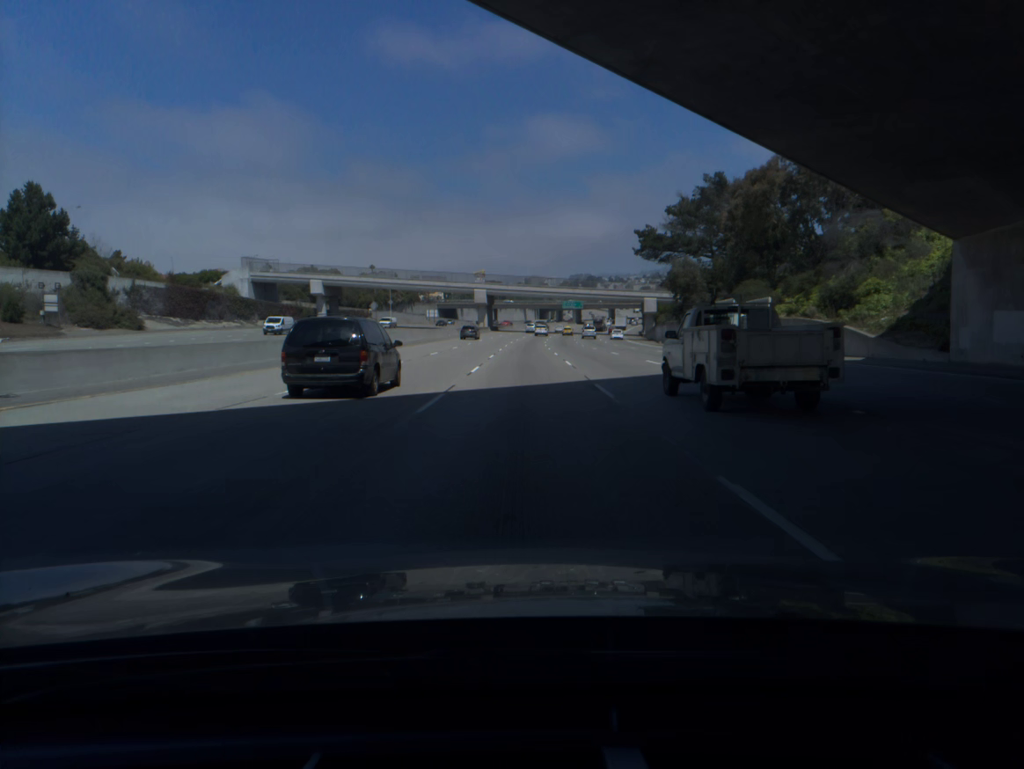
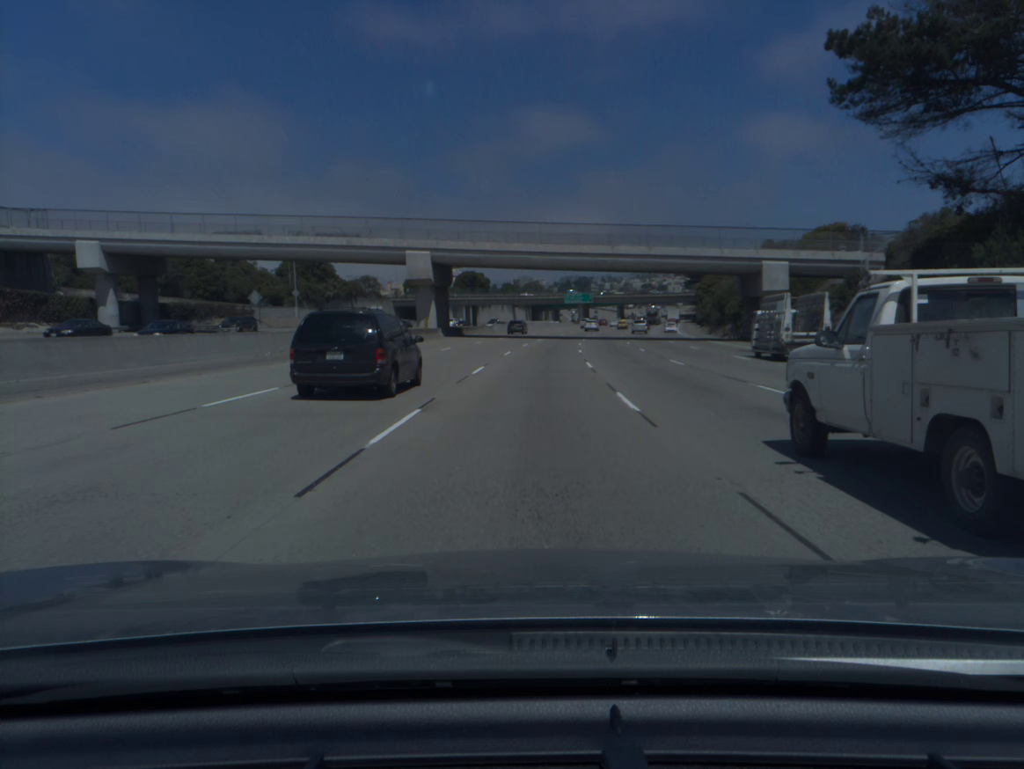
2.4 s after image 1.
(+0.1, +75.0) m; +1°
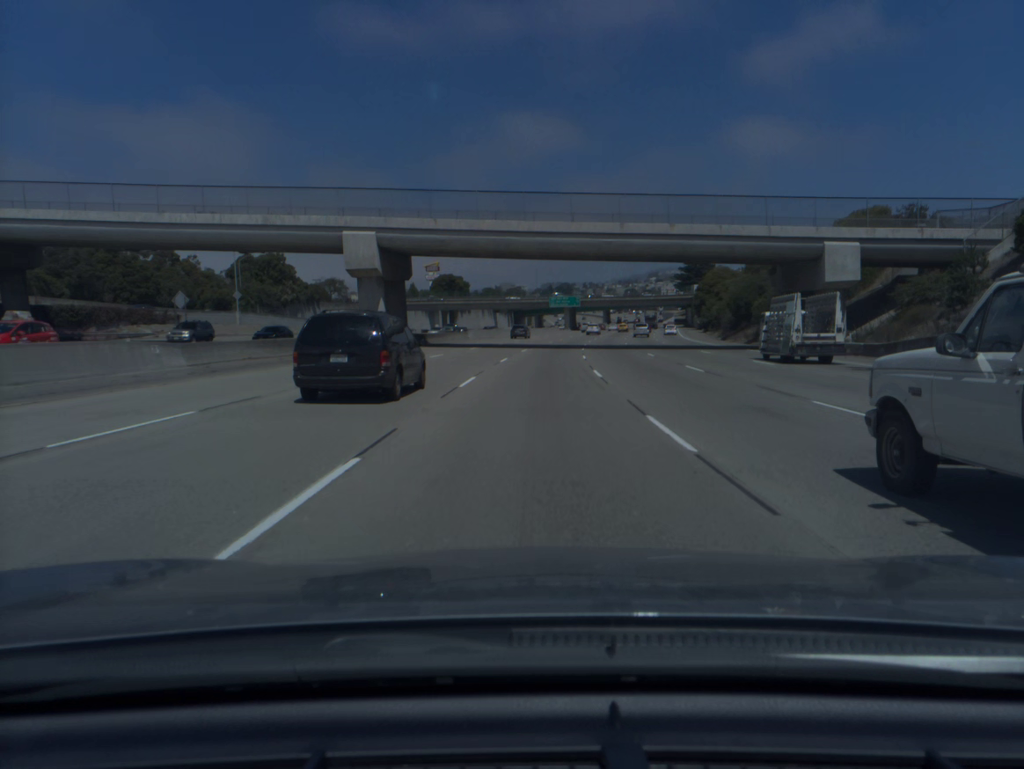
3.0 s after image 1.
(+0.2, +18.7) m; +1°
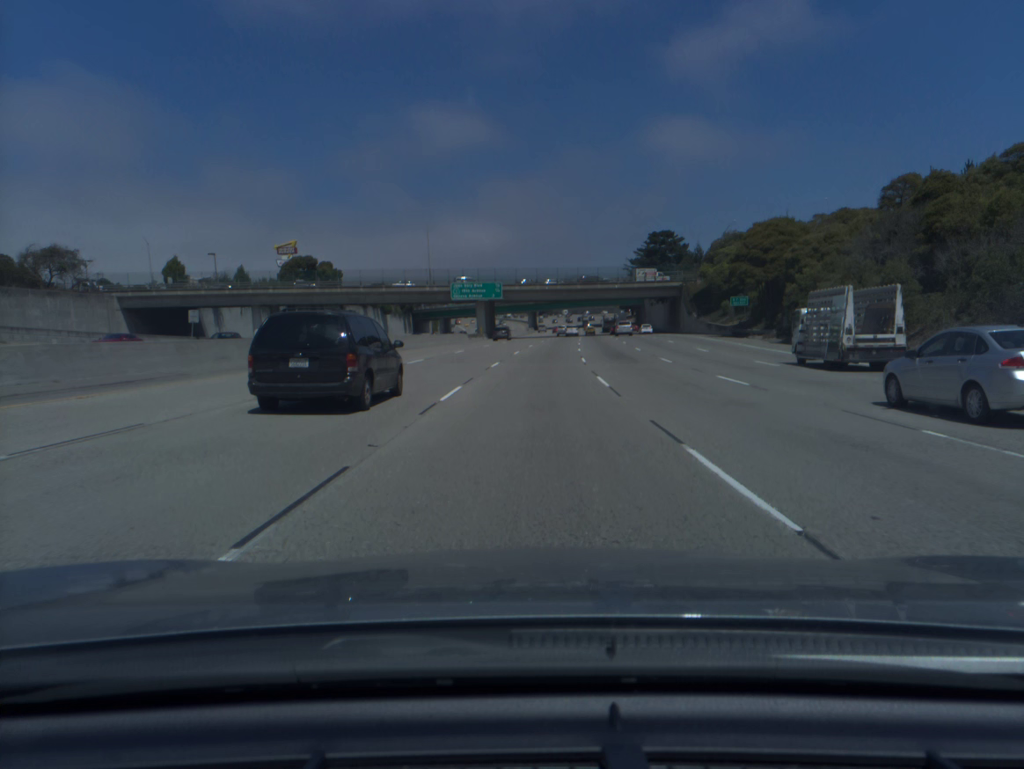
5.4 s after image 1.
(+4.1, +75.0) m; +6°
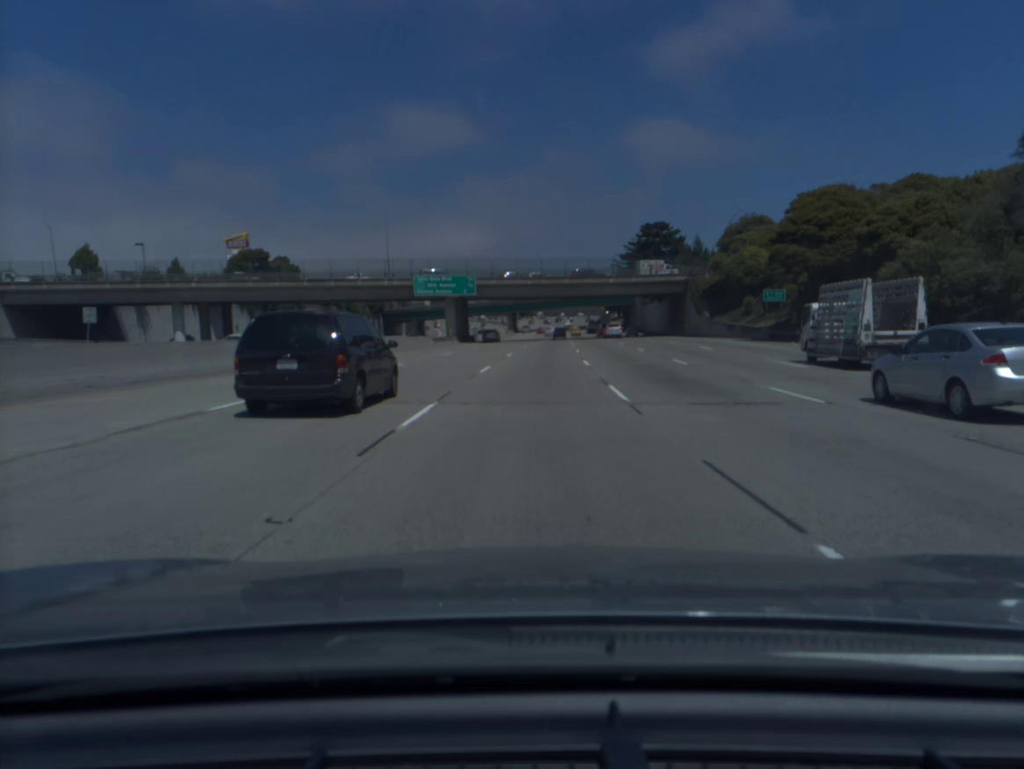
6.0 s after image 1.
(+0.2, +18.9) m; +1°
